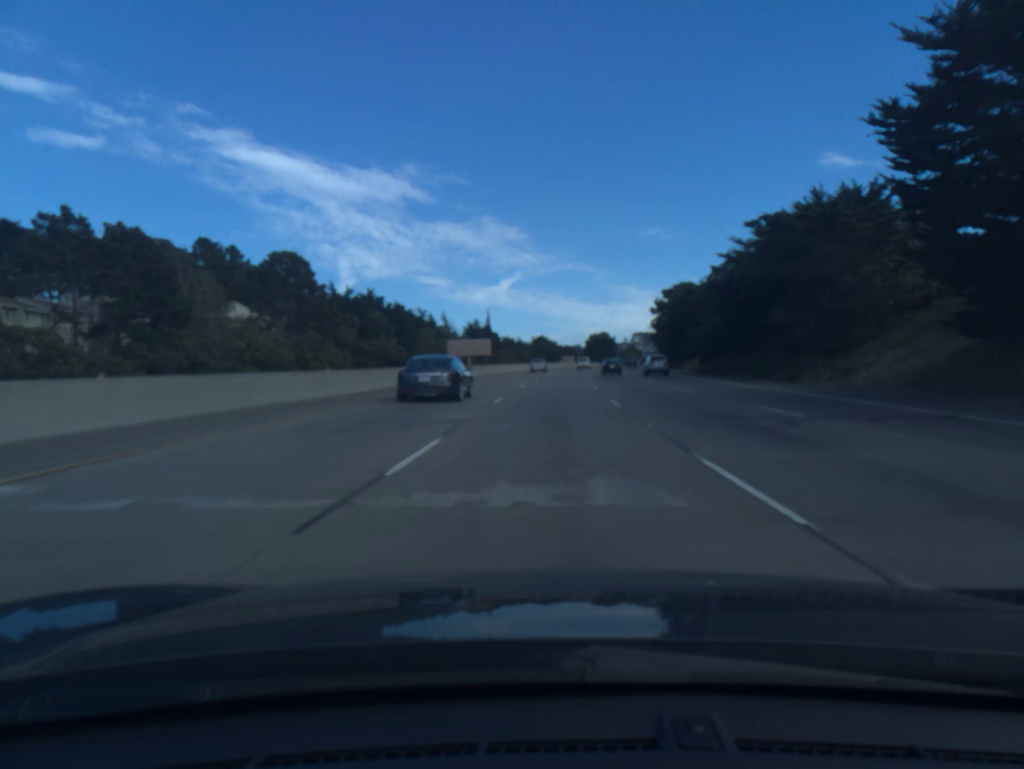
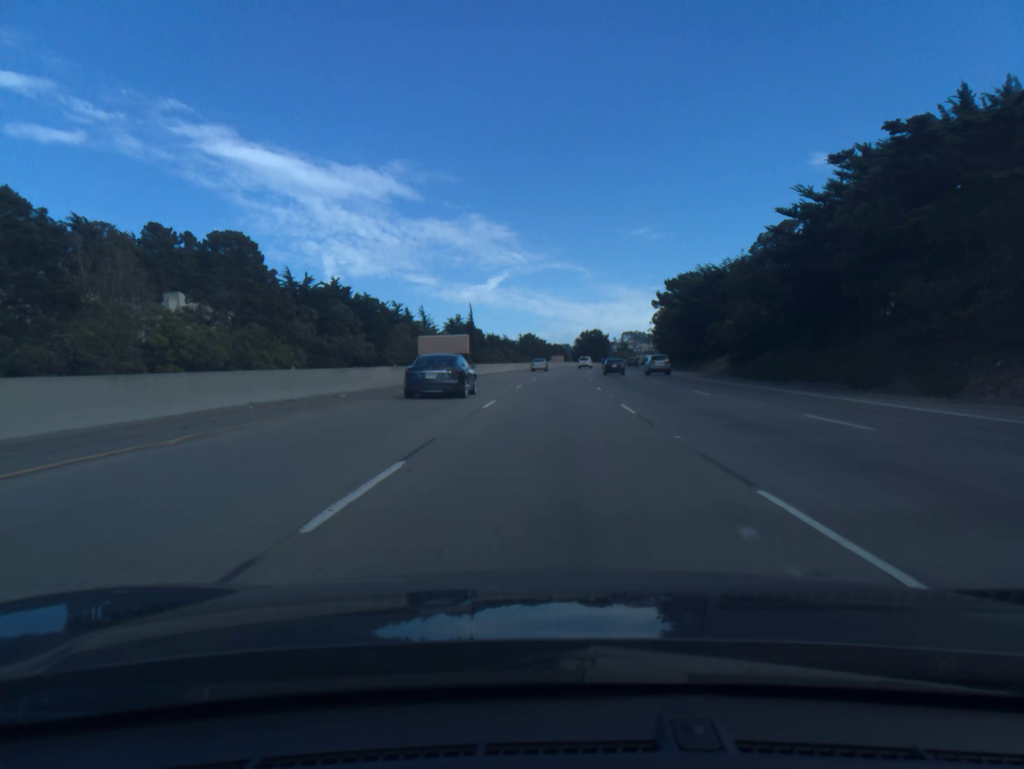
(+0.1, +18.0) m; +1°
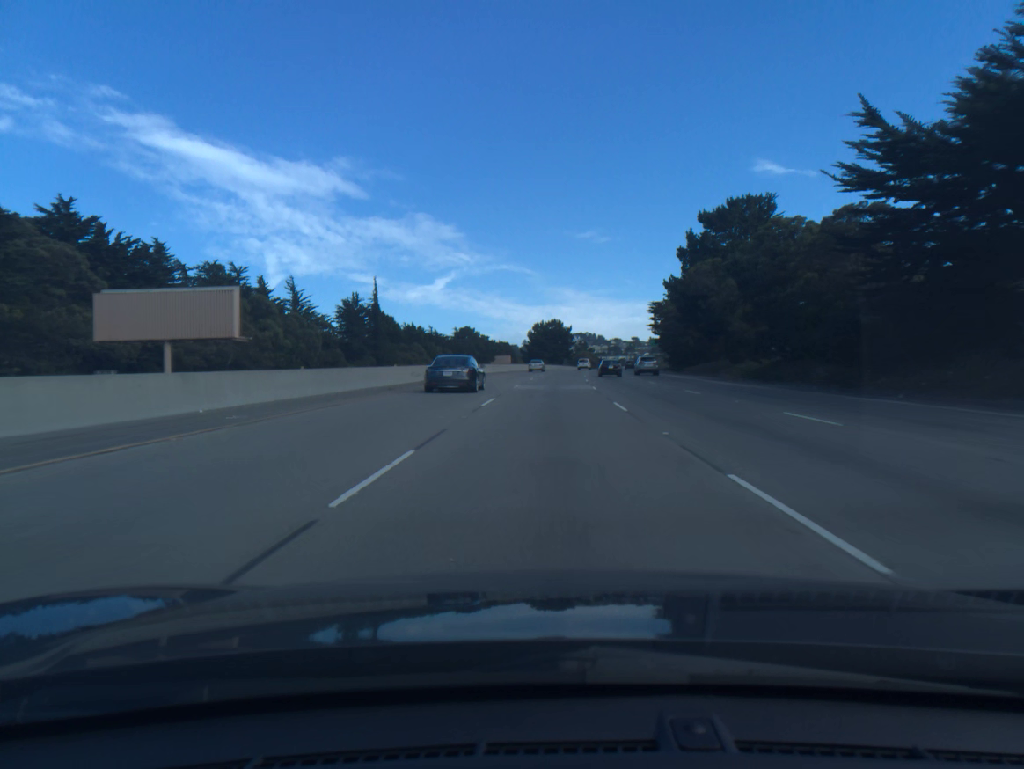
(+2.3, +72.0) m; +4°
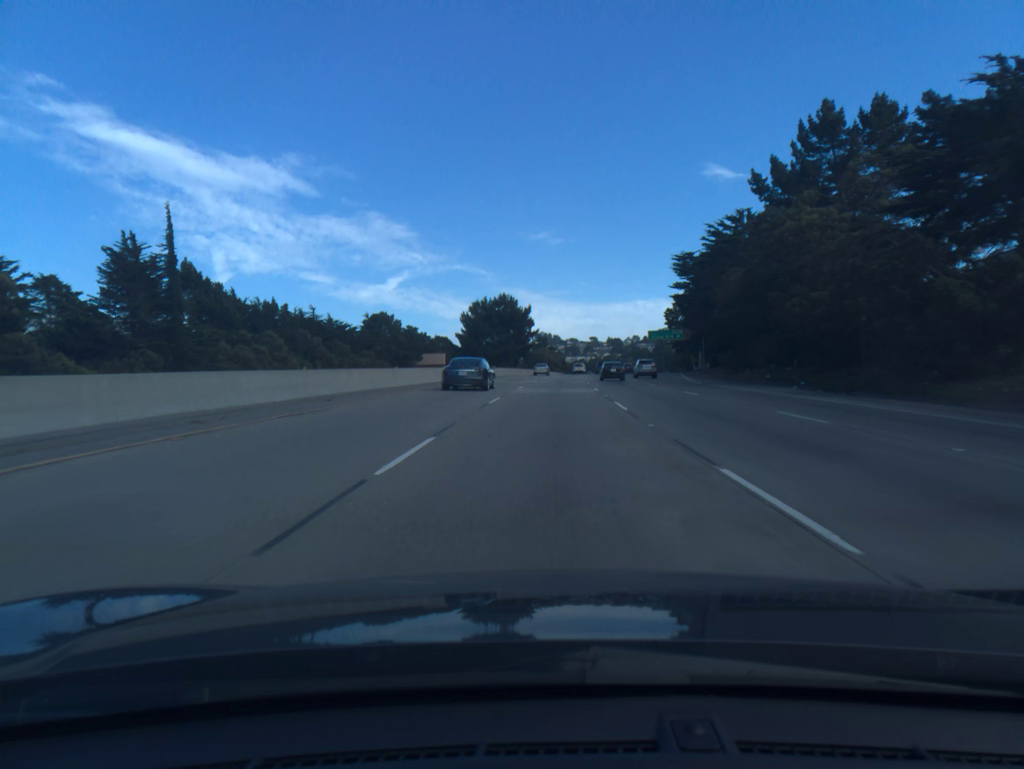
(+2.0, +72.4) m; +3°
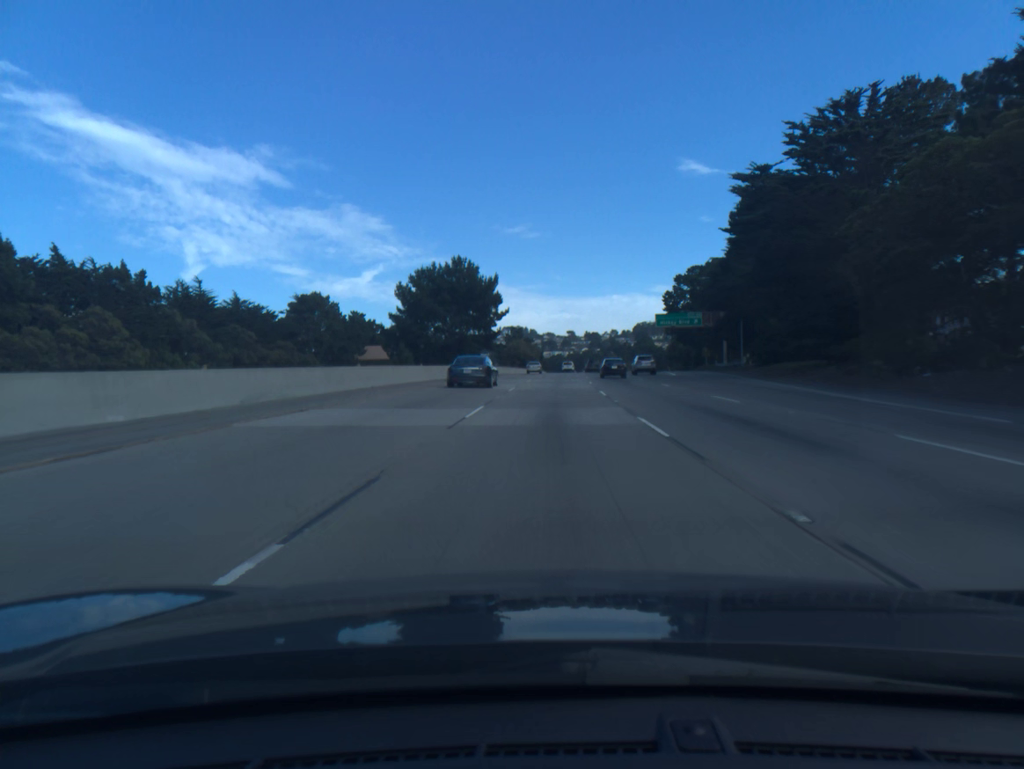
(+0.6, +36.4) m; +2°
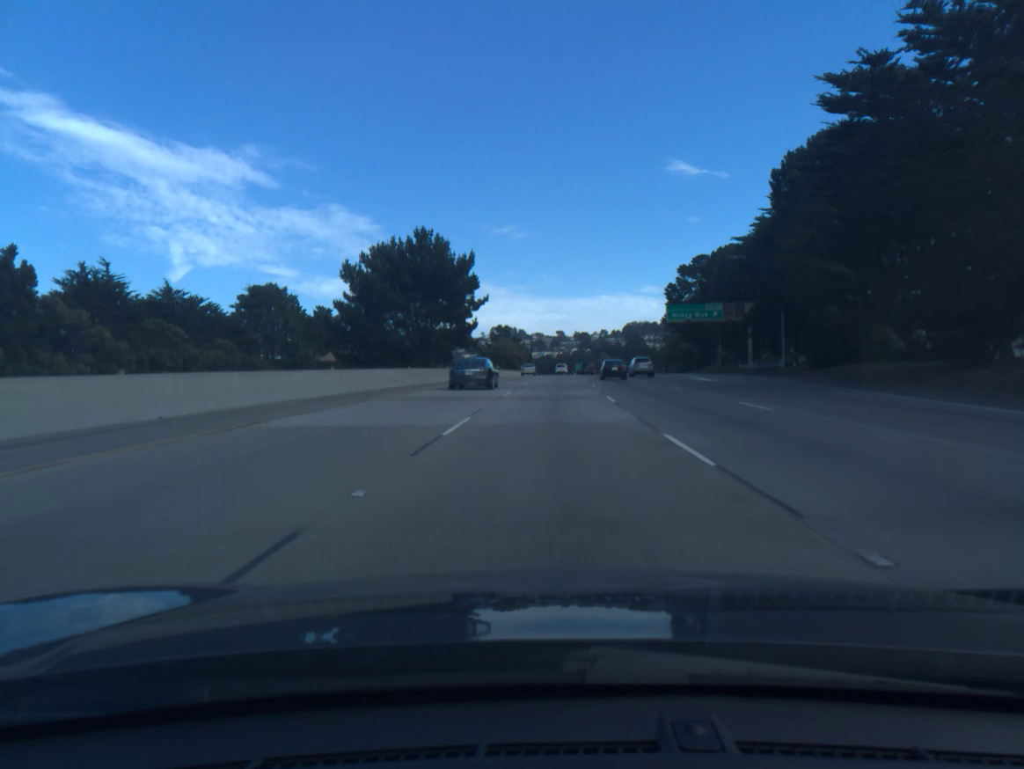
(+0.1, +18.2) m; +1°
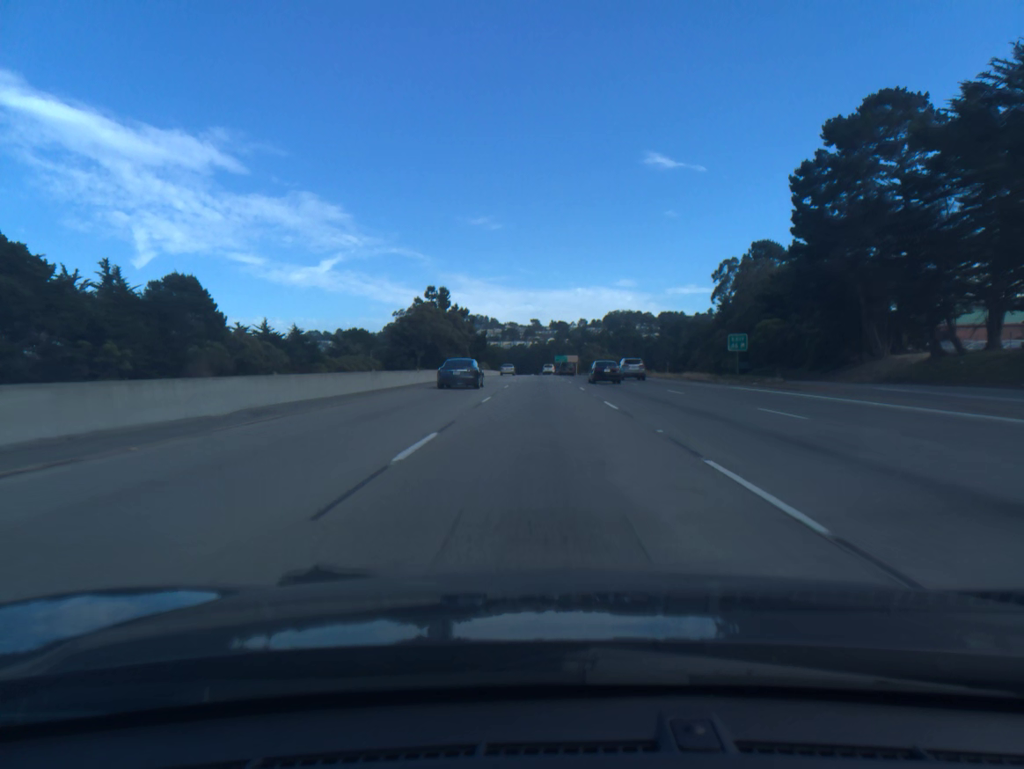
(+2.4, +91.6) m; +2°
